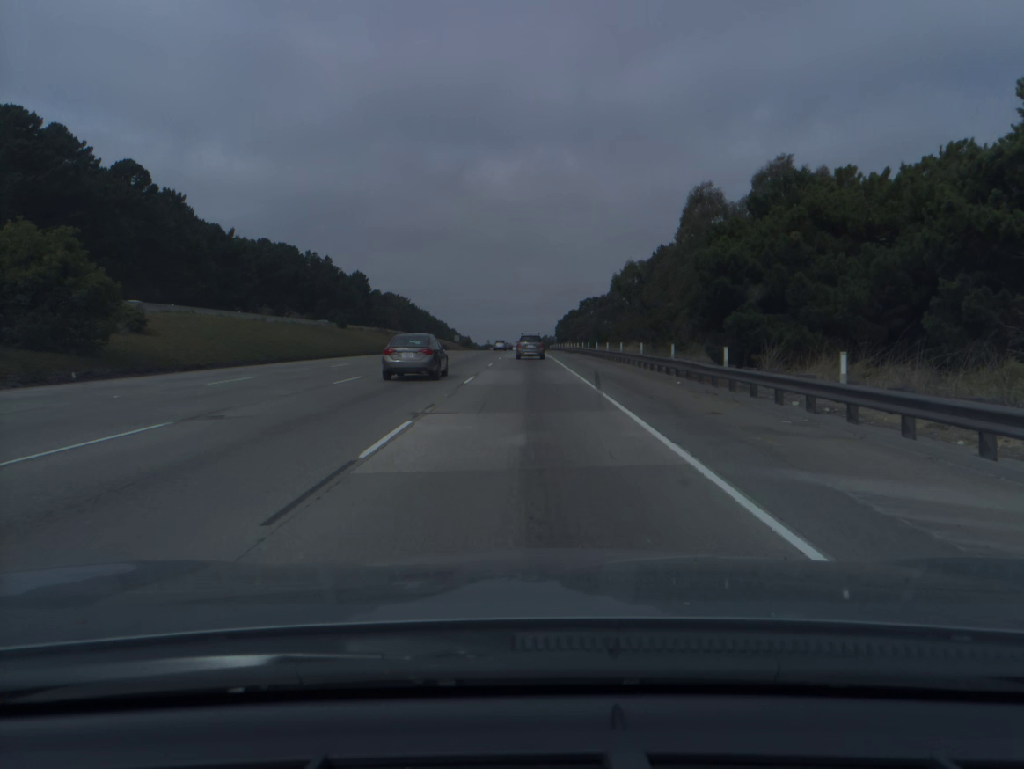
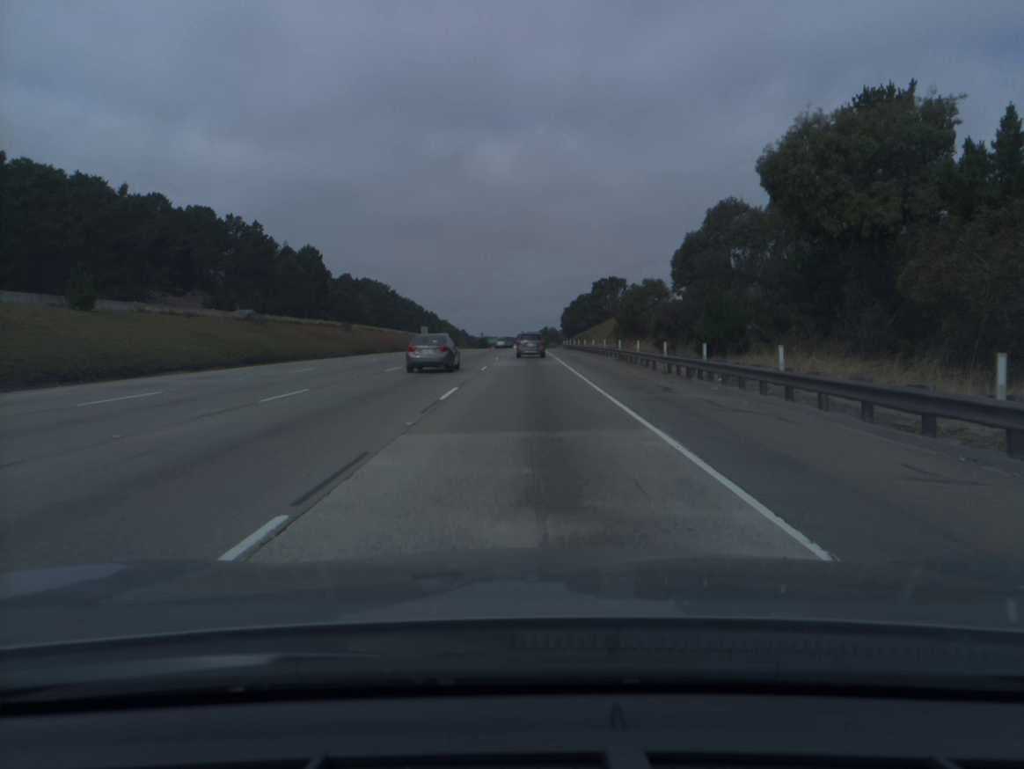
(0.0, +65.0) m; 0°
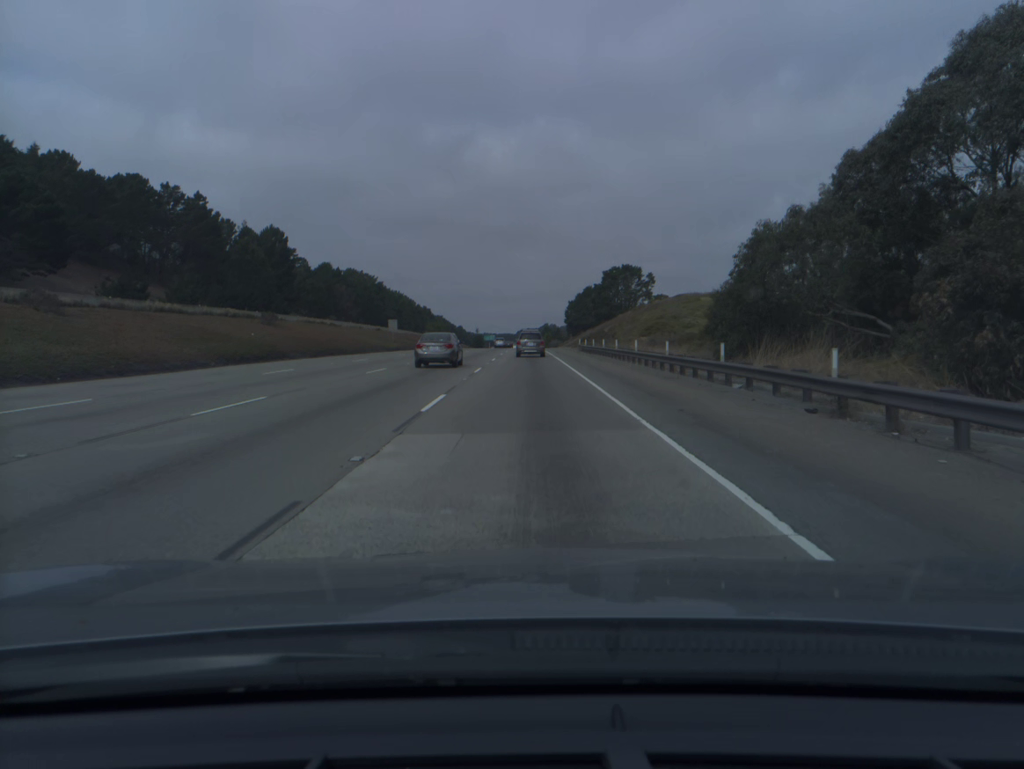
(-0.1, +32.3) m; 0°
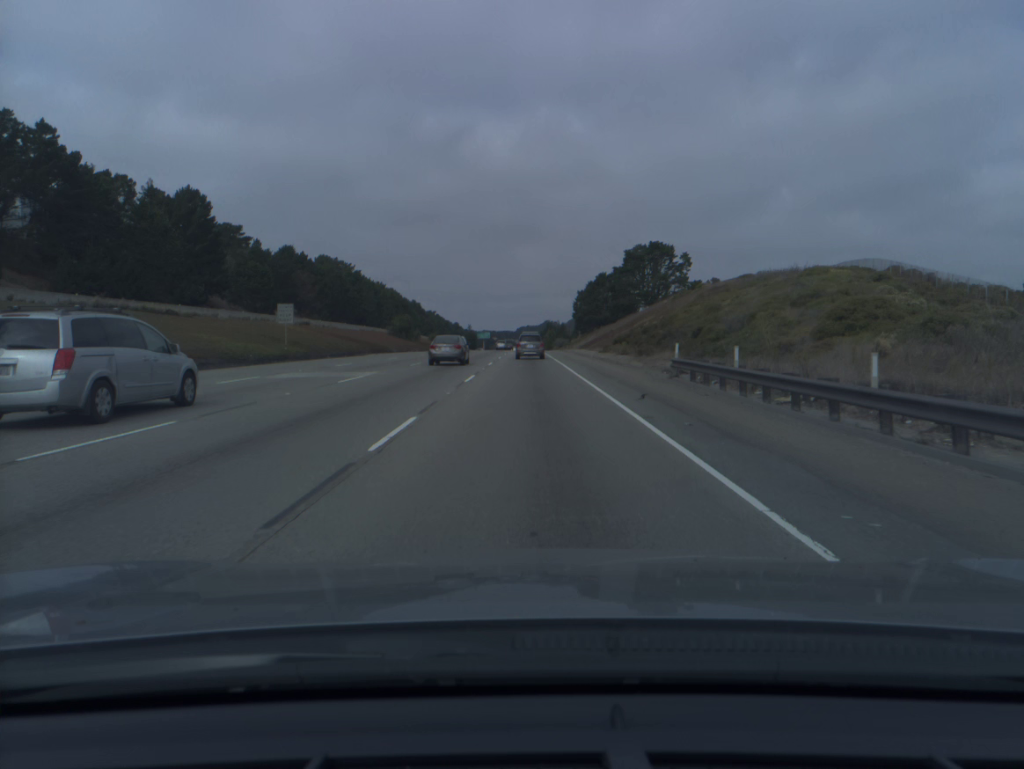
(0.0, +48.2) m; 0°
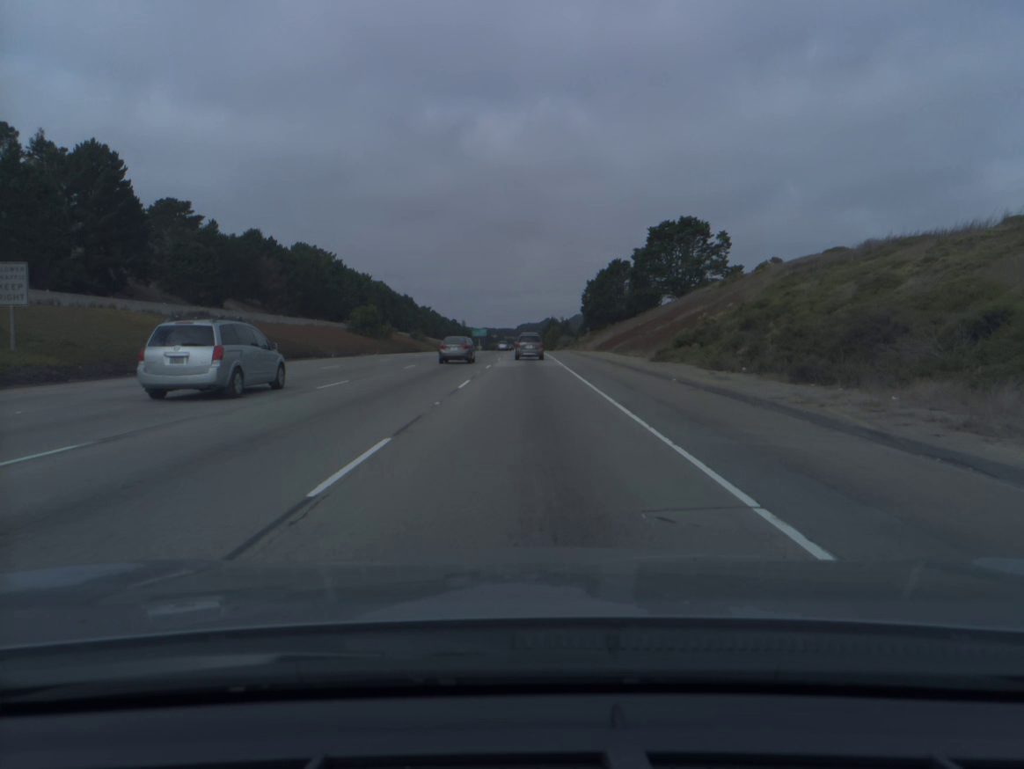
(0.0, +32.0) m; 0°
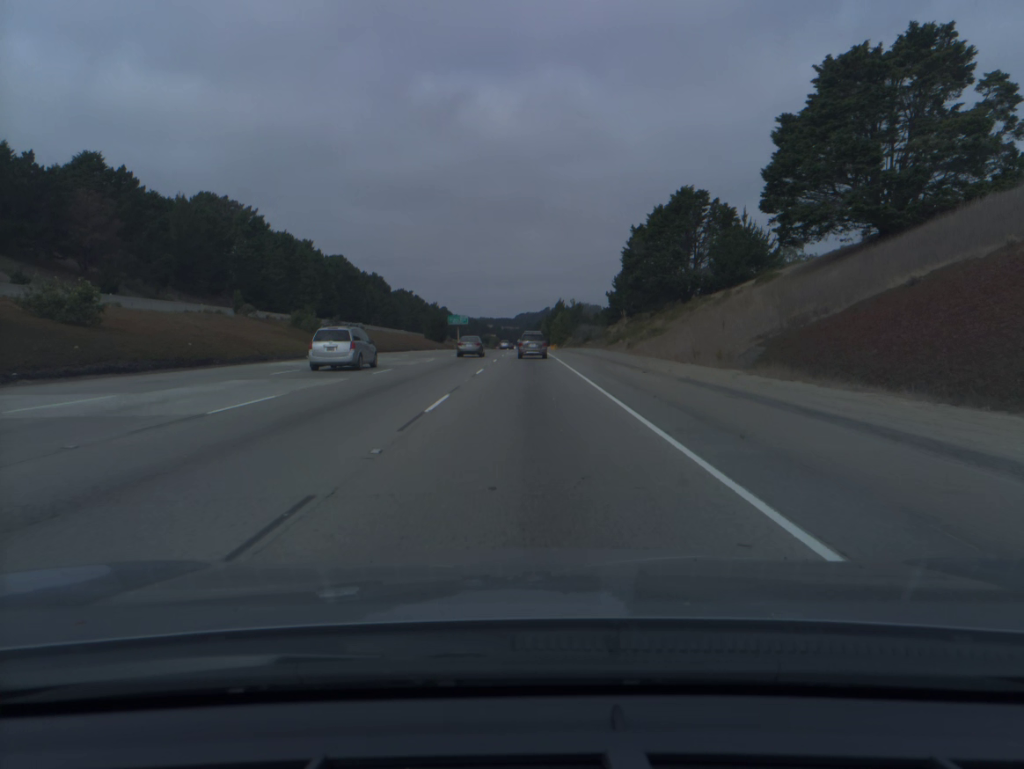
(+0.1, +80.1) m; 0°
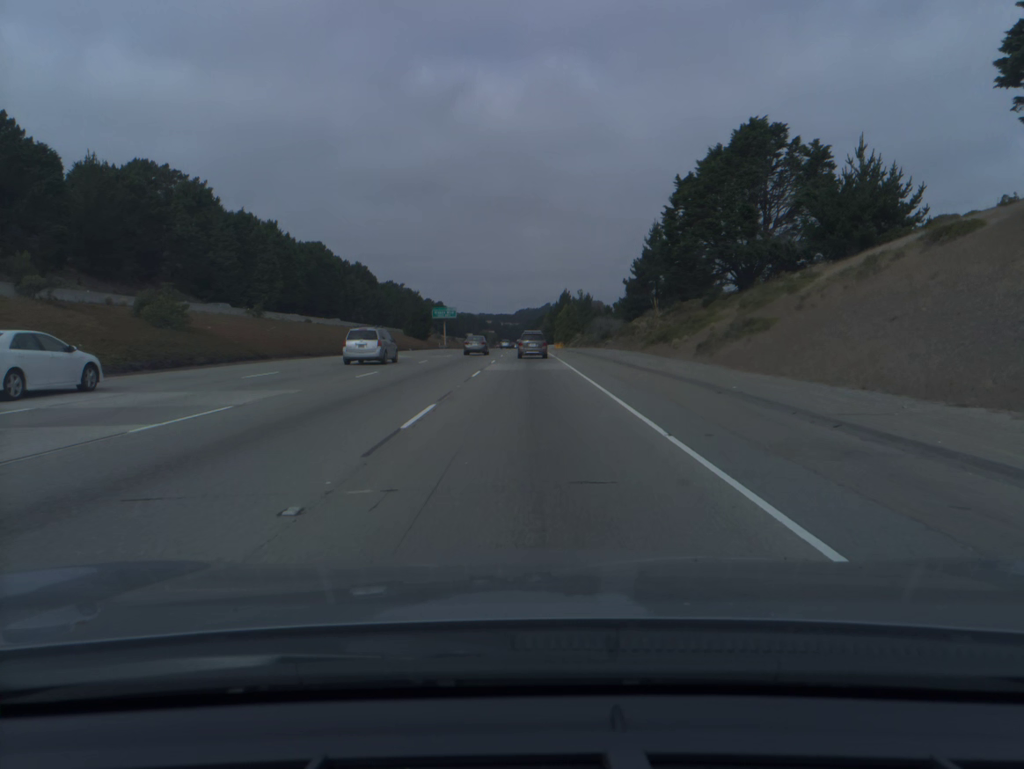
(0.0, +32.0) m; 0°
